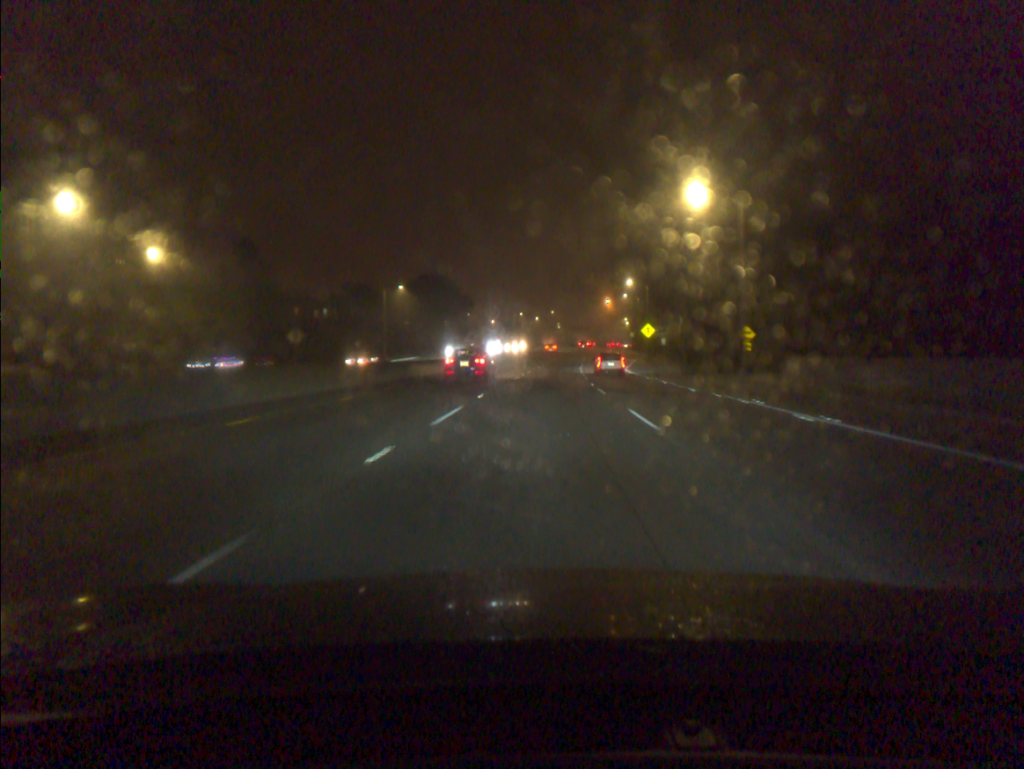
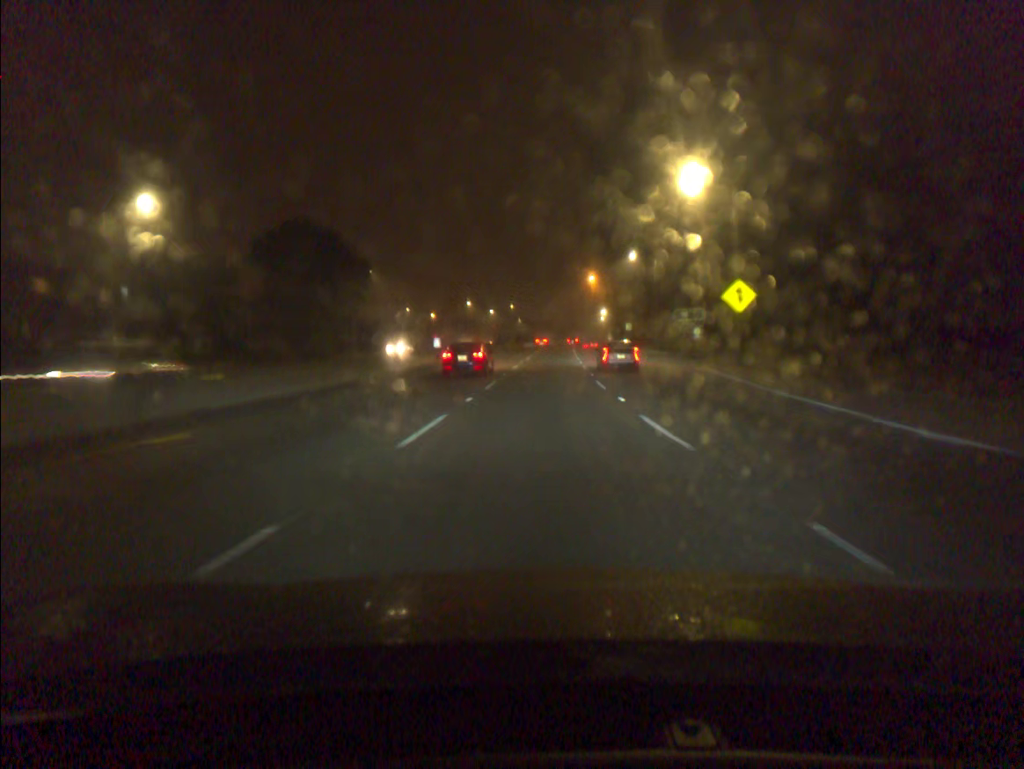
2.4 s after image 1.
(+1.1, +57.2) m; +3°
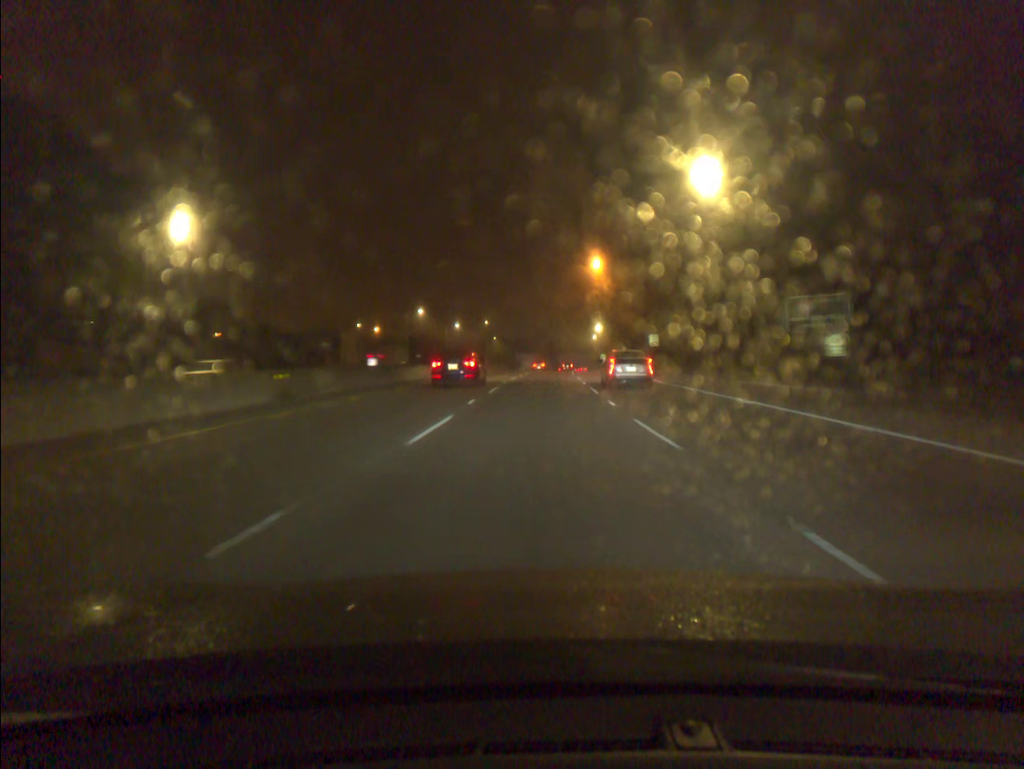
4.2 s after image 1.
(+0.7, +43.2) m; +2°
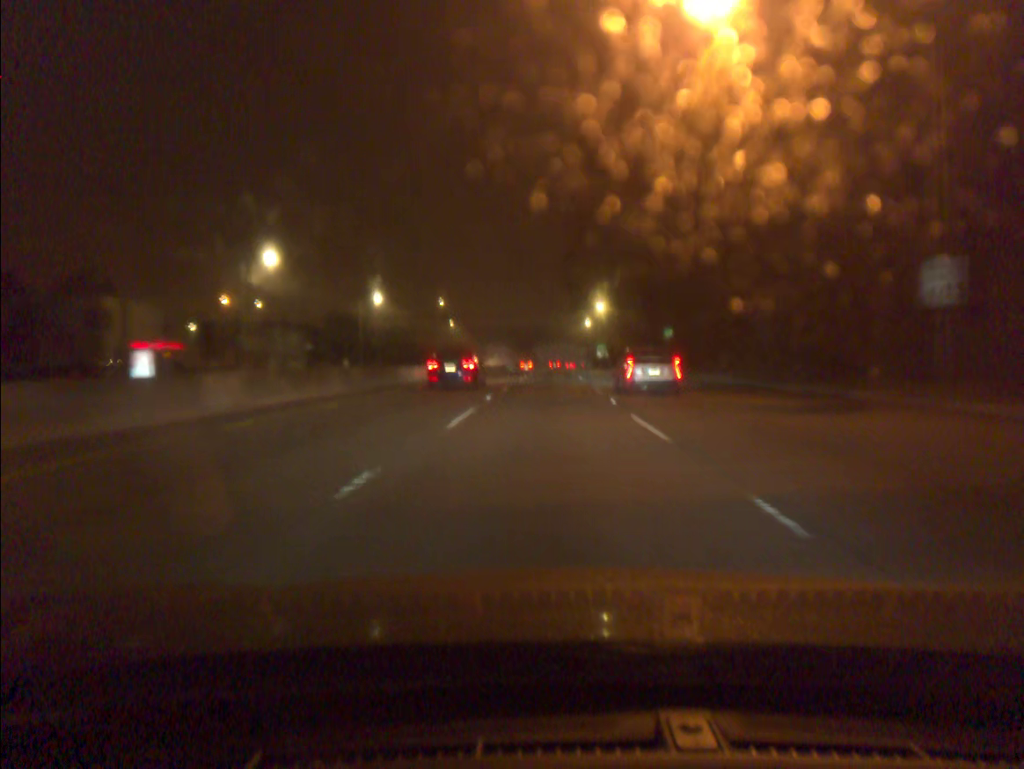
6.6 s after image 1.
(+0.5, +57.5) m; +1°
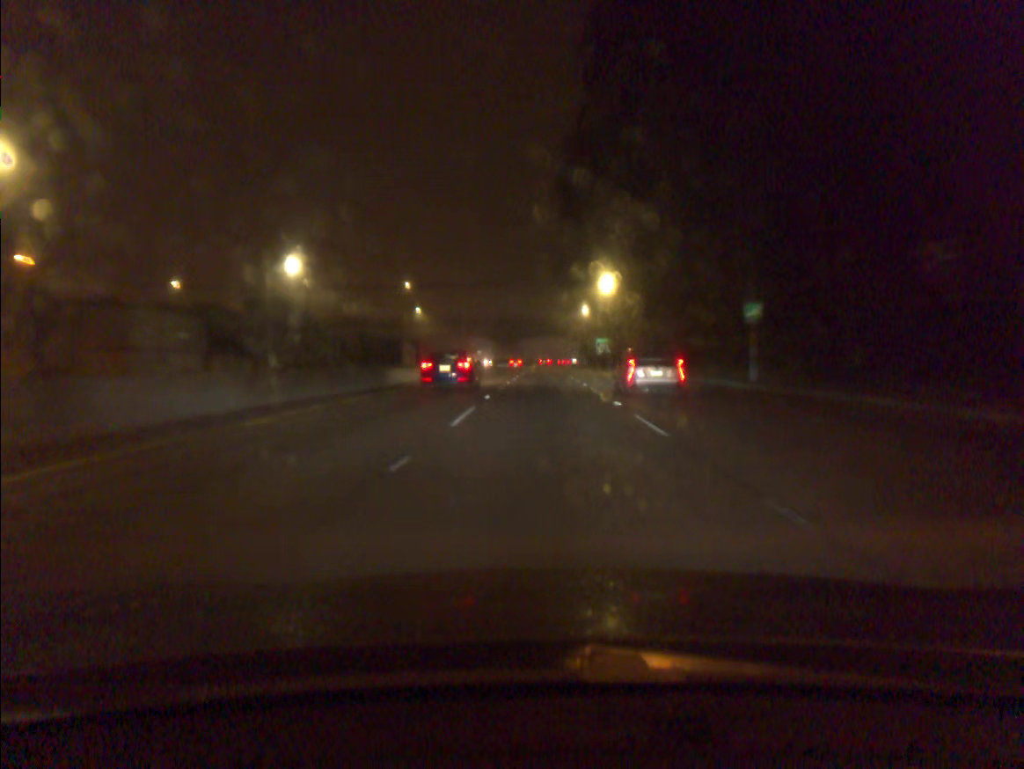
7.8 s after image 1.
(+0.1, +28.6) m; +1°
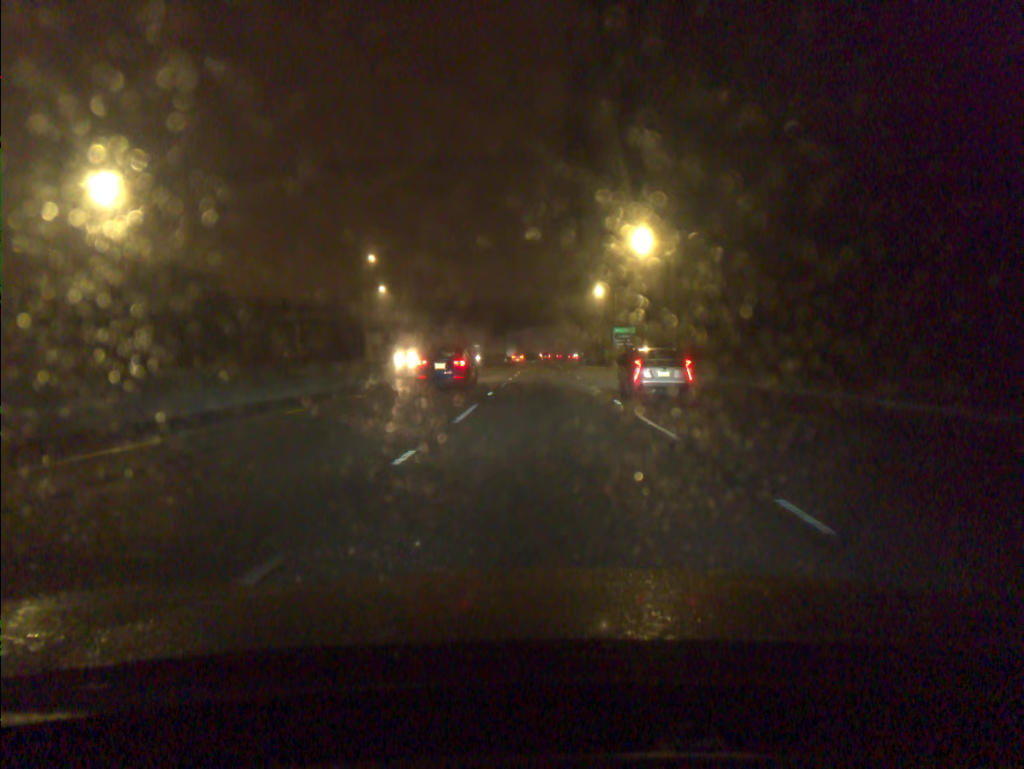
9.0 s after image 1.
(+0.1, +28.5) m; 0°
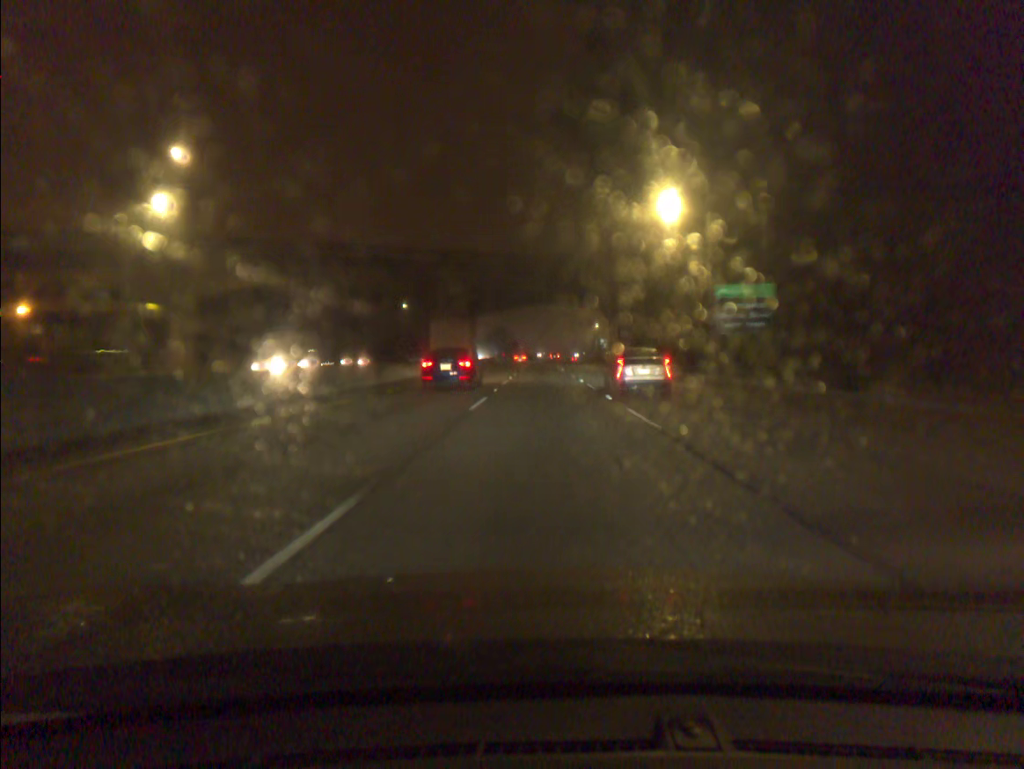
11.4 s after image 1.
(+0.3, +56.5) m; 0°
